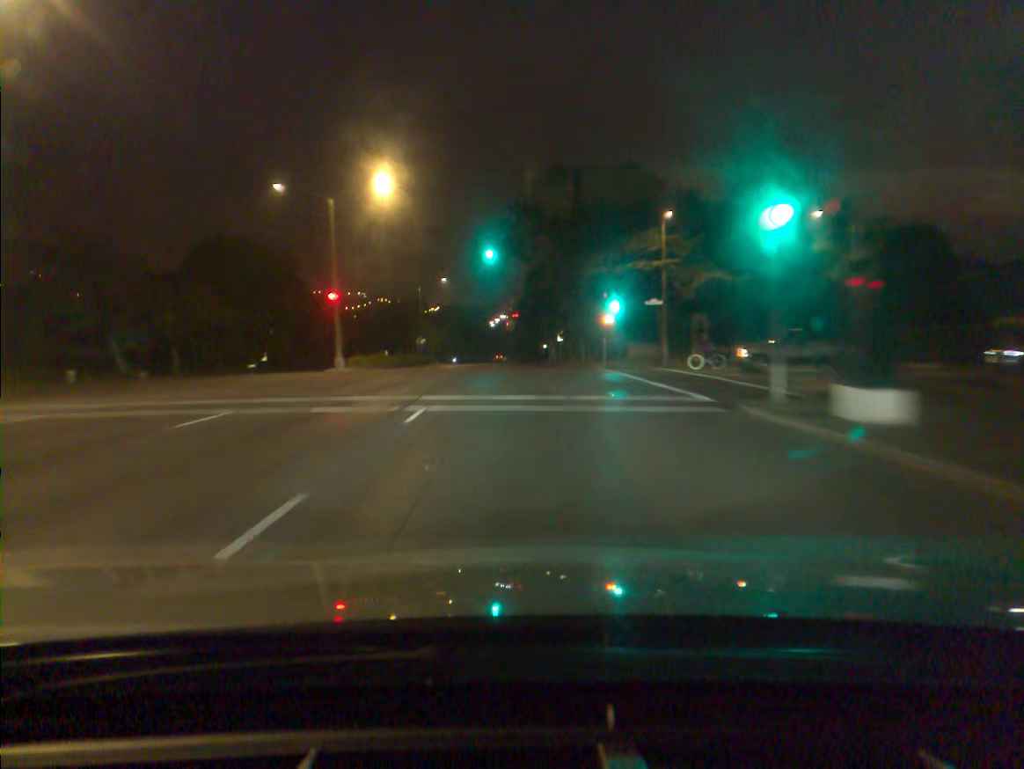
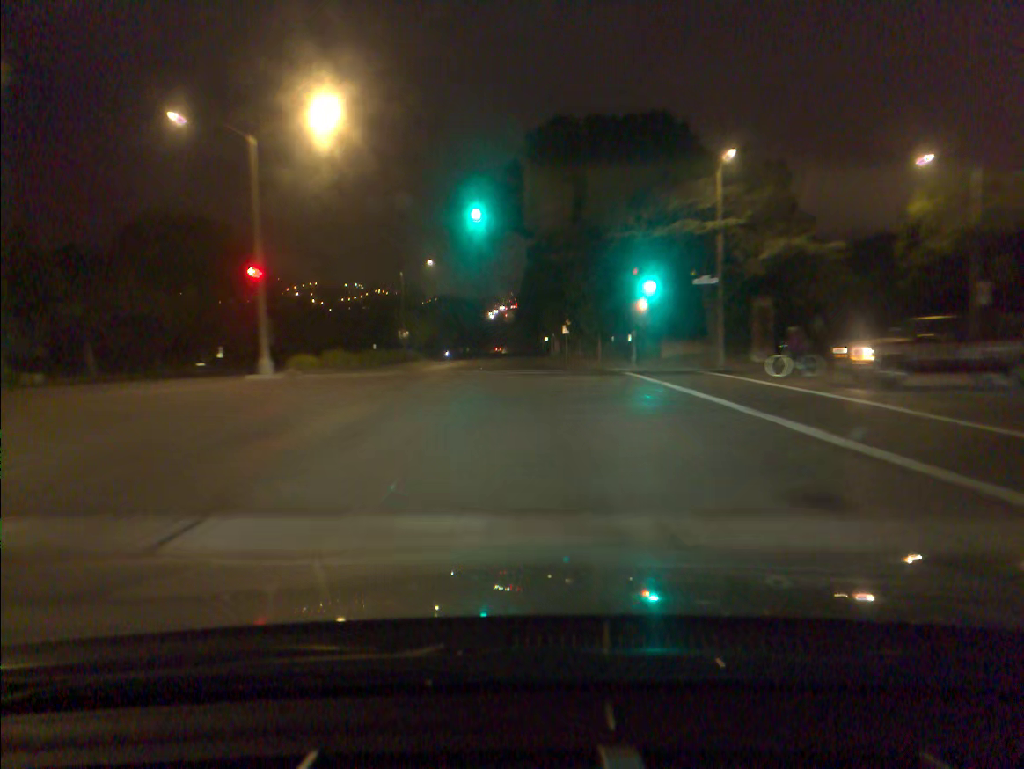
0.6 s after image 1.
(0.0, +12.3) m; 0°
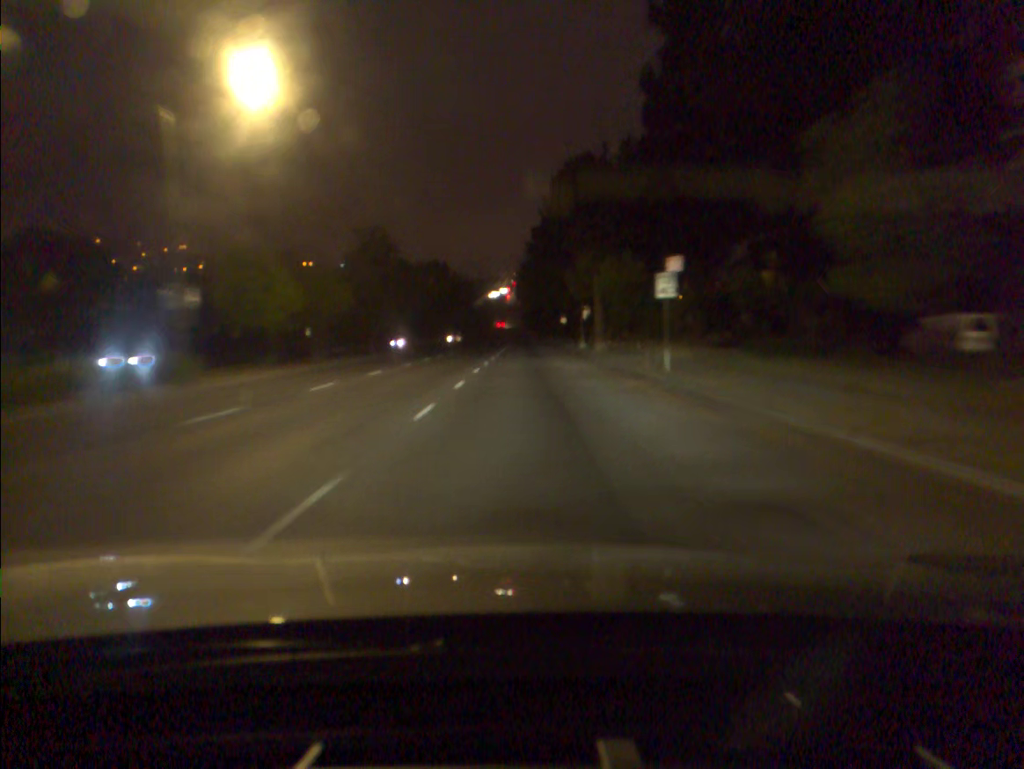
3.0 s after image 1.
(-0.4, +50.2) m; -1°
